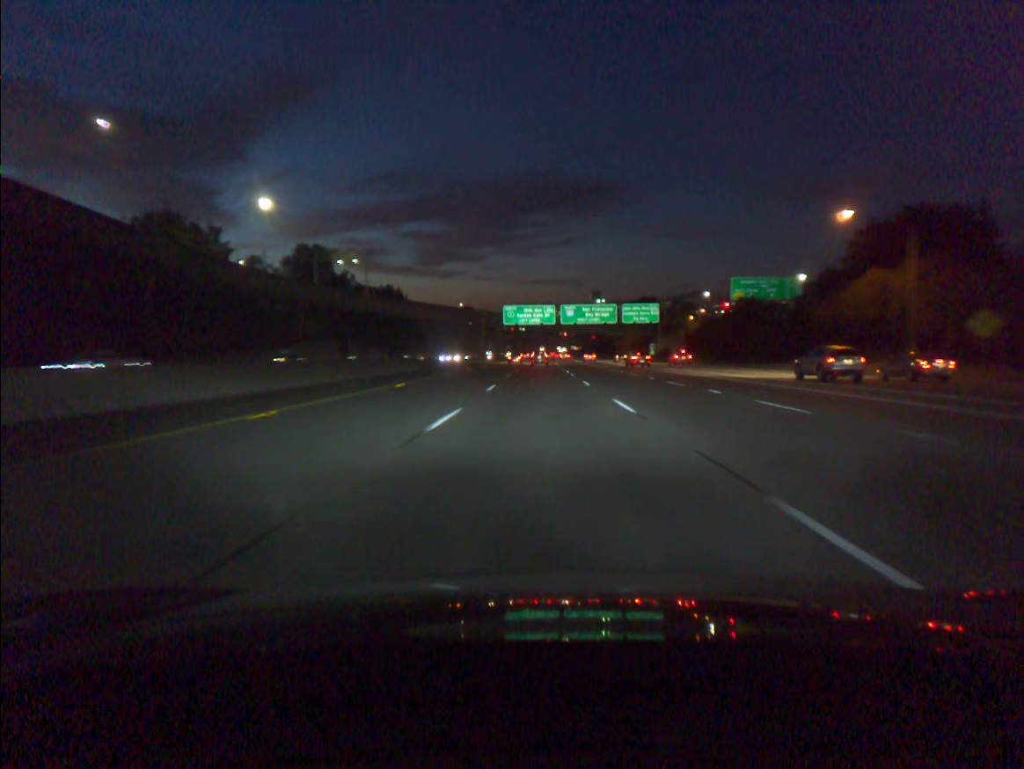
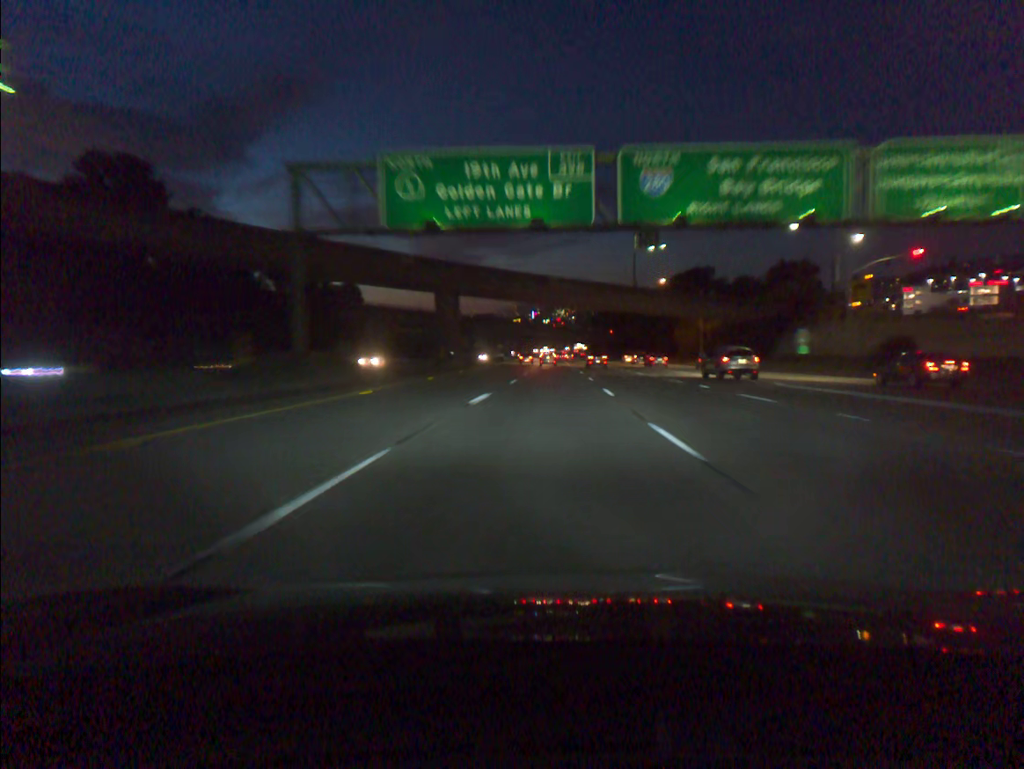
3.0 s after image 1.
(0.0, +92.7) m; 0°
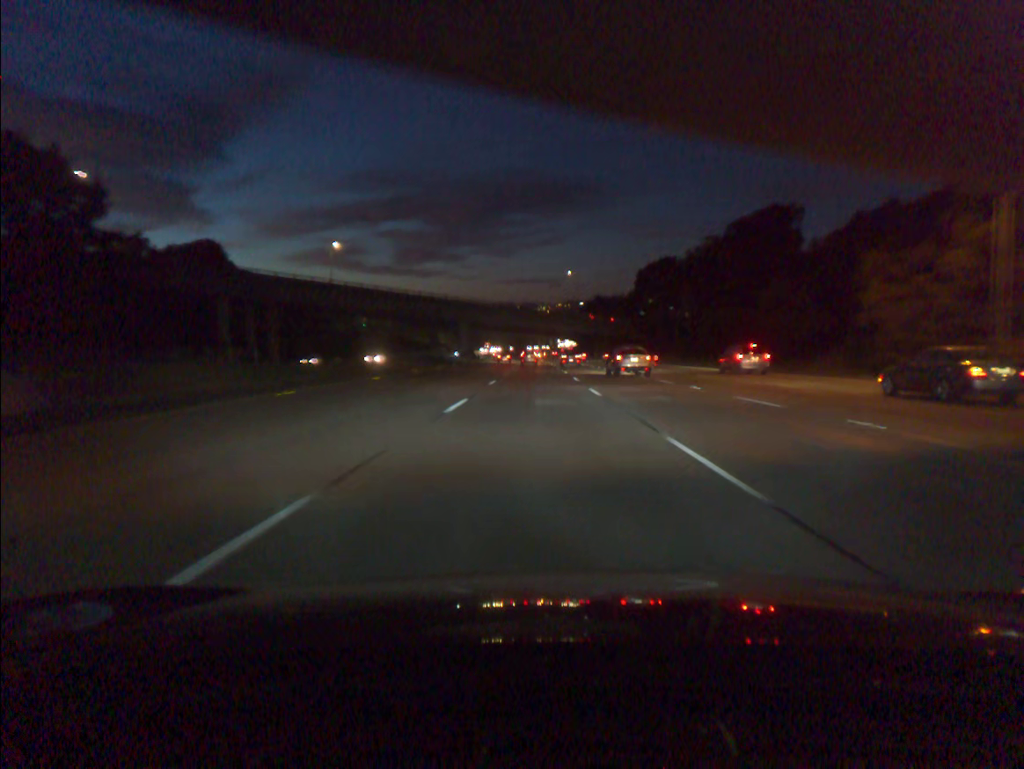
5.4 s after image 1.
(+1.3, +74.1) m; +2°
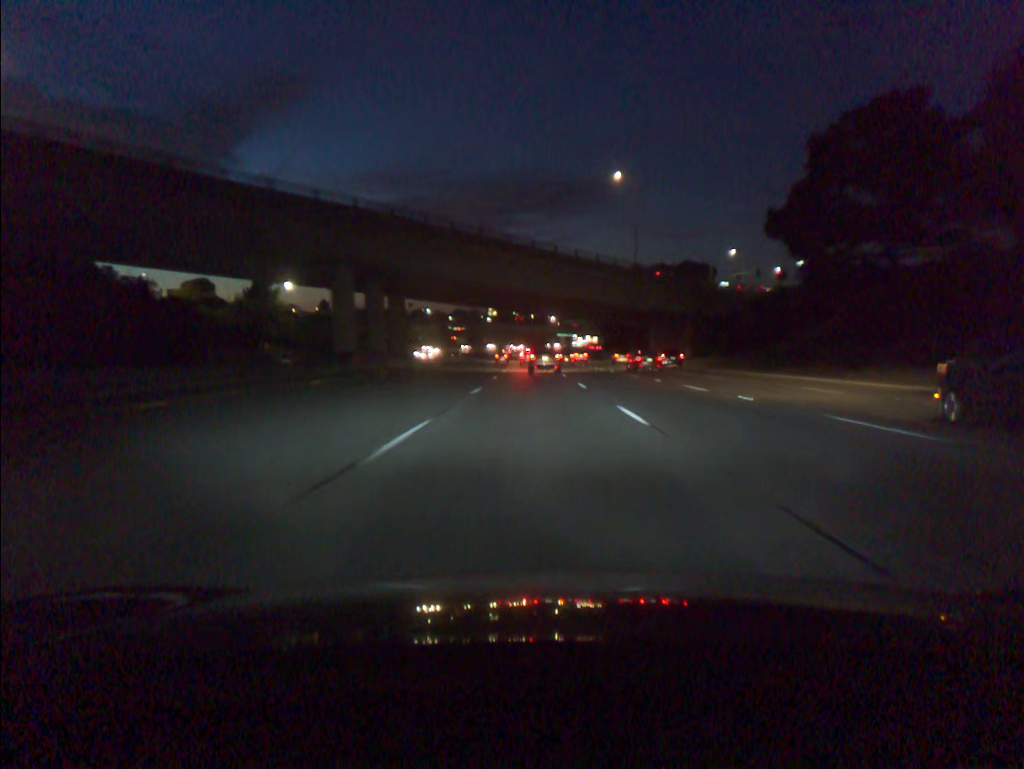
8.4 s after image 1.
(-0.7, +92.6) m; -1°
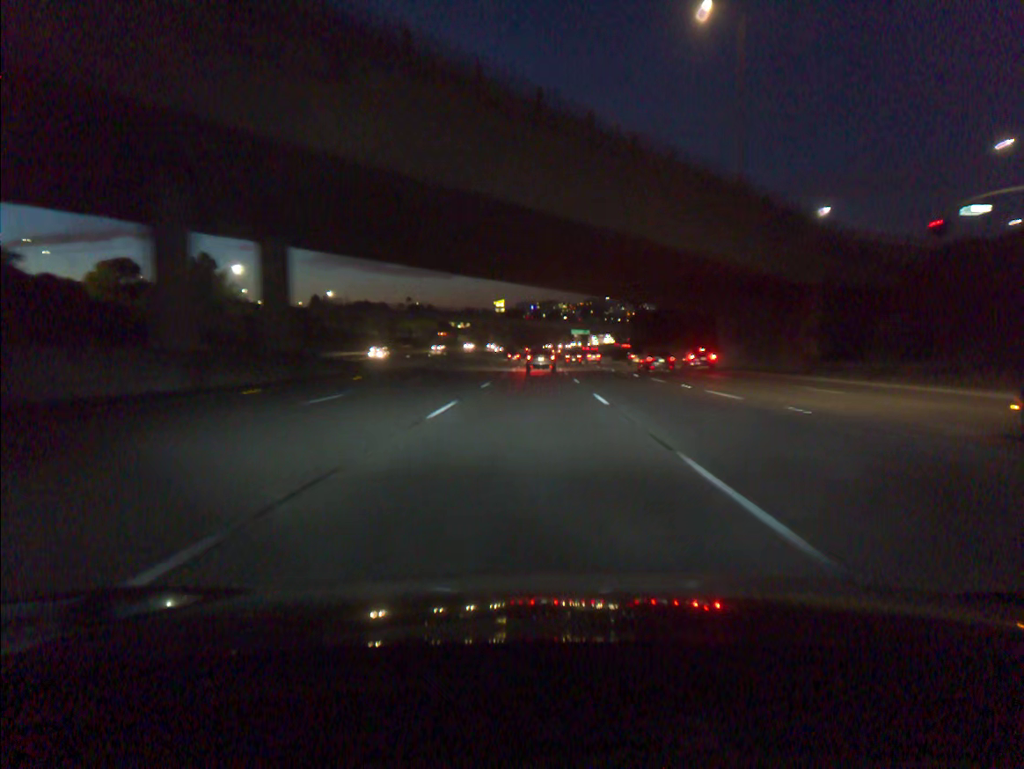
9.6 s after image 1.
(-0.2, +37.1) m; -1°
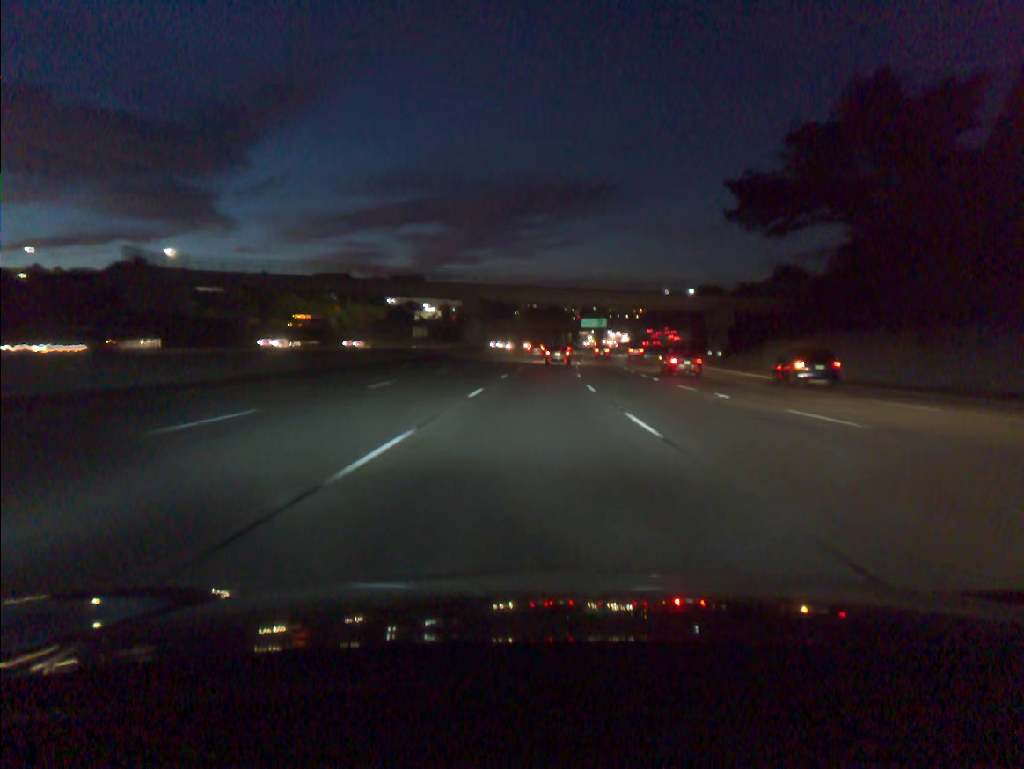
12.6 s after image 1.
(-0.6, +92.7) m; 0°
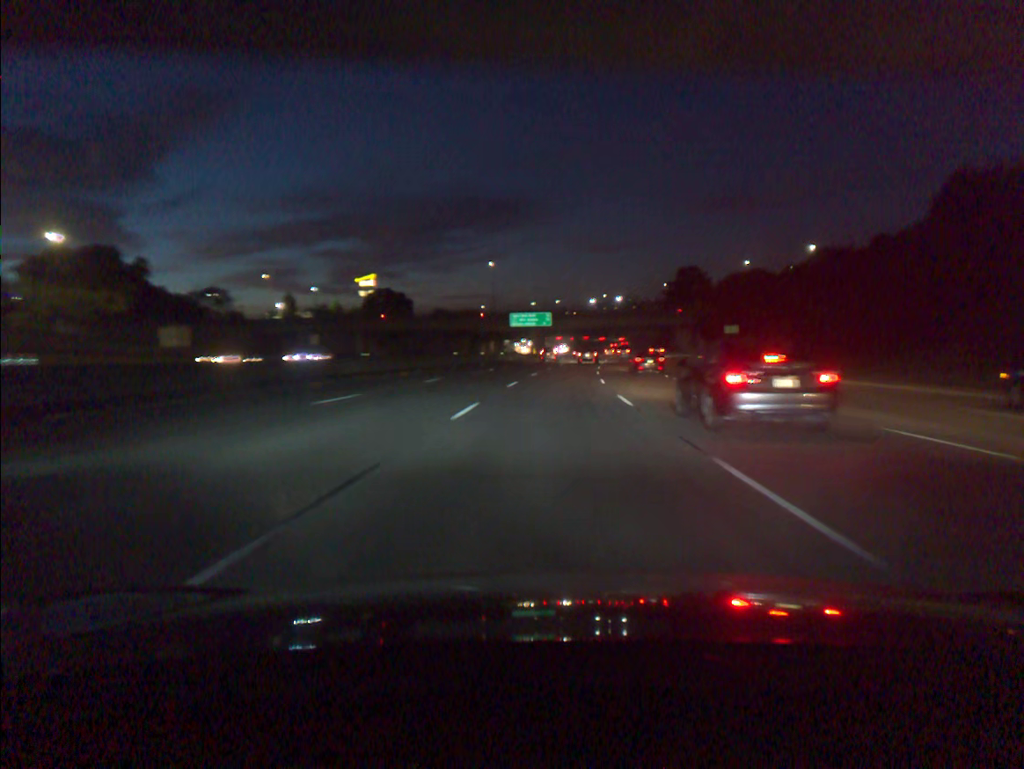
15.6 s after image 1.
(+3.2, +92.4) m; +6°
